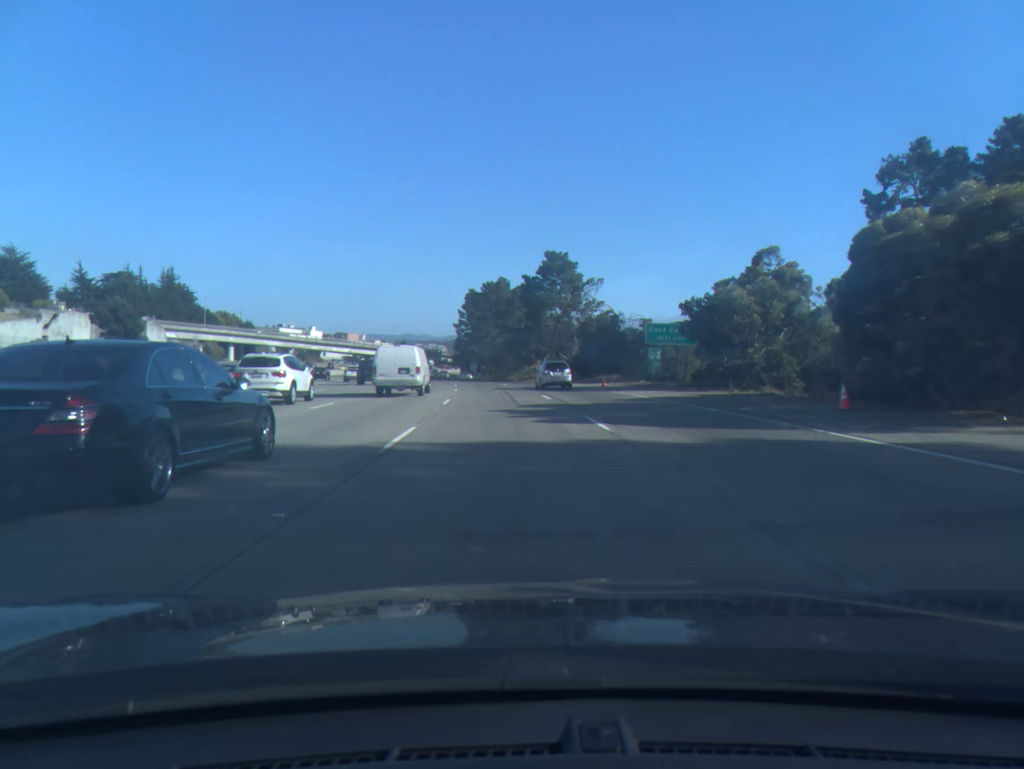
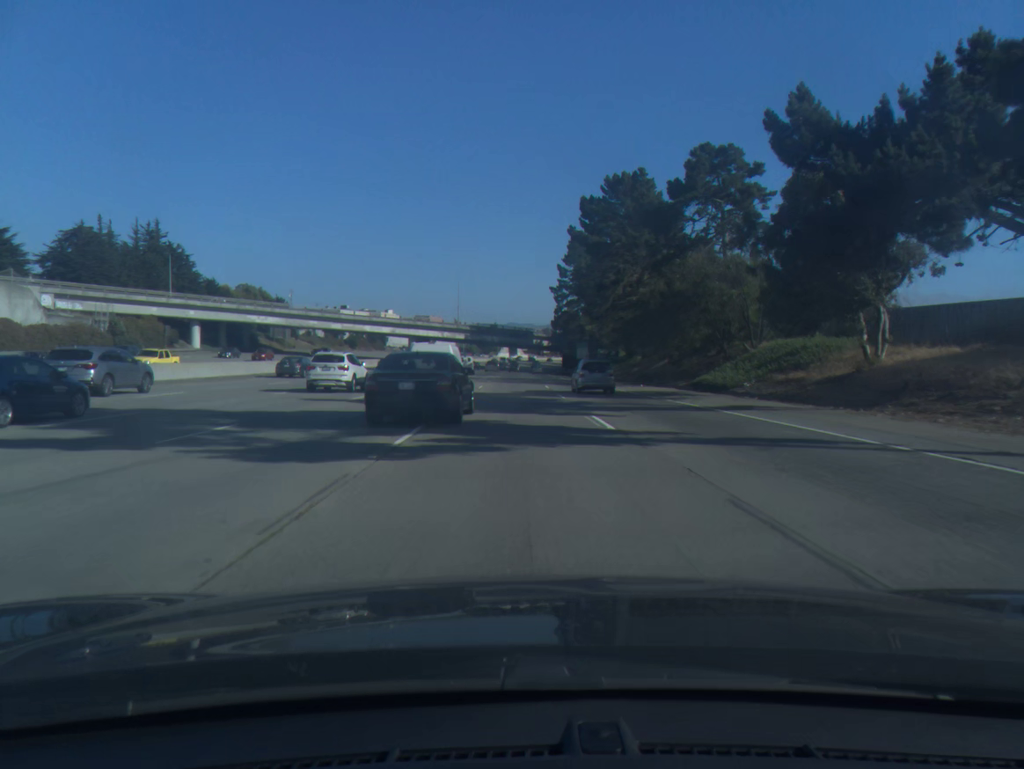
(-5.5, +85.0) m; -7°
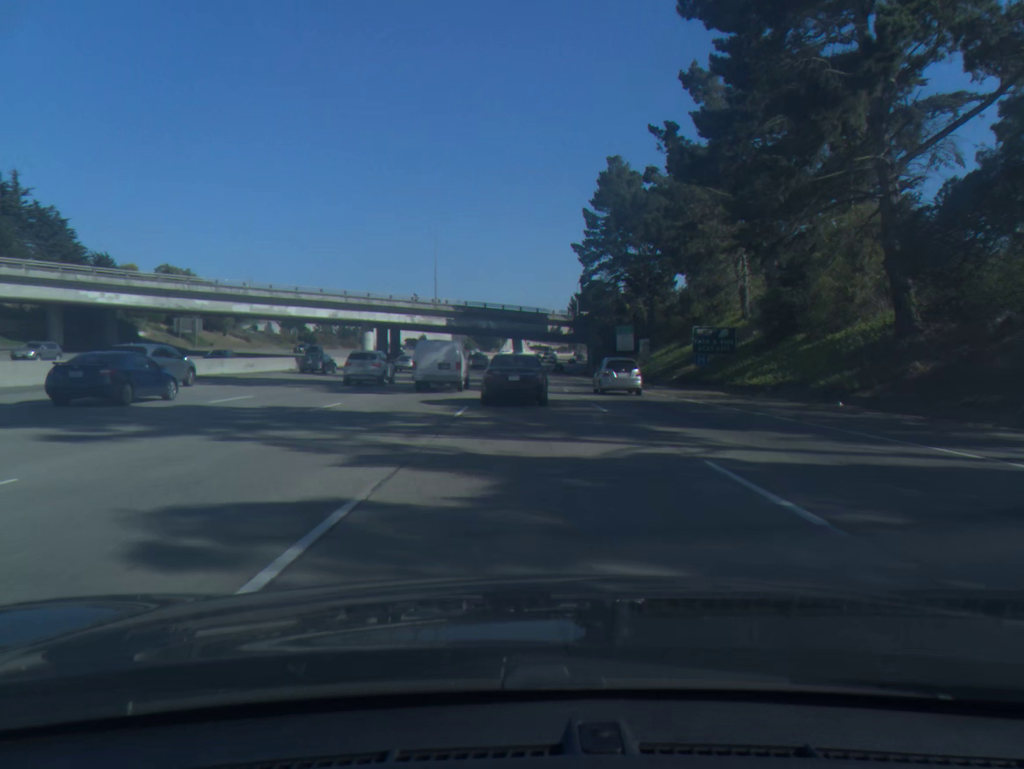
(-0.1, +51.7) m; 0°
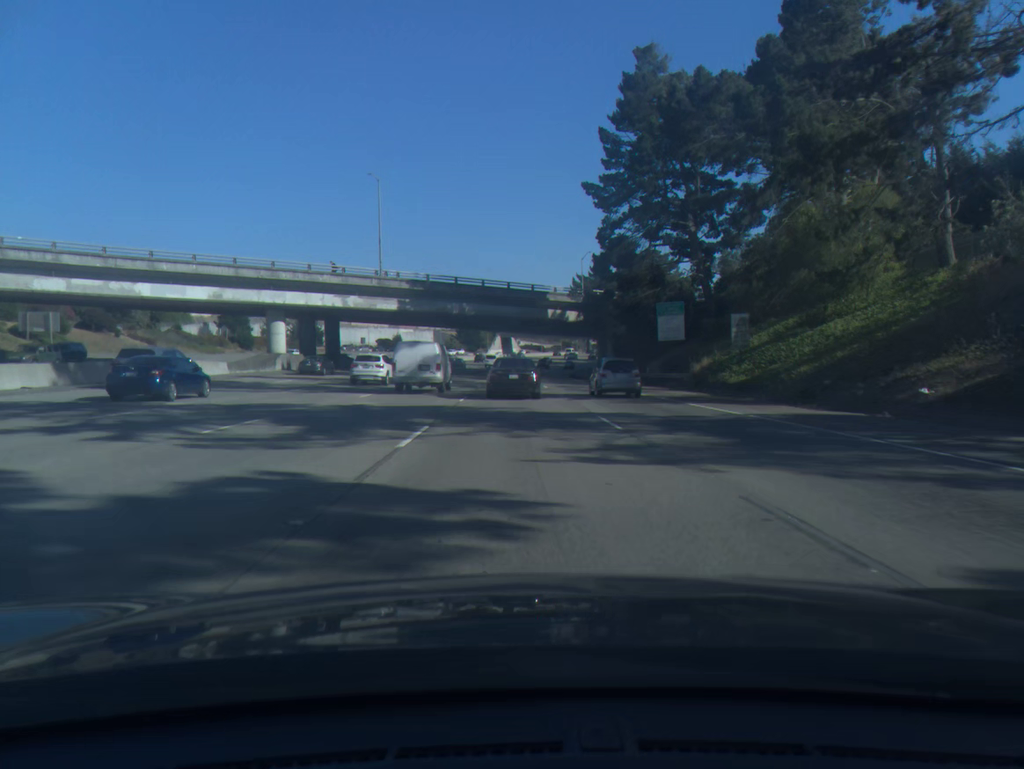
(+0.3, +34.6) m; +1°
